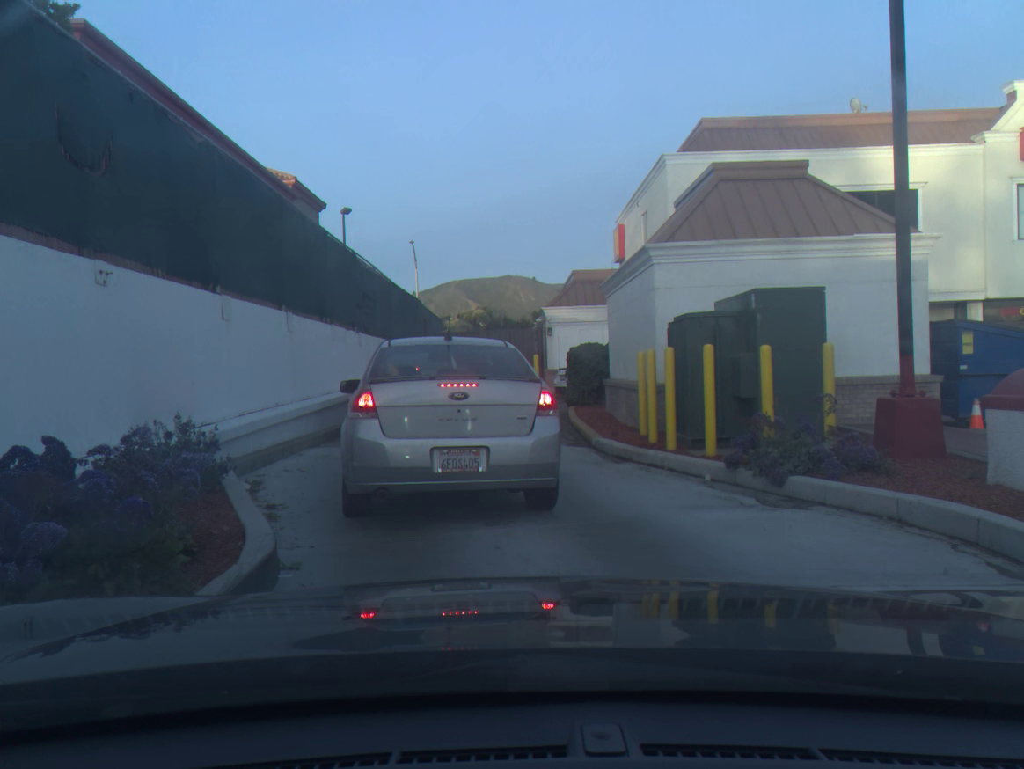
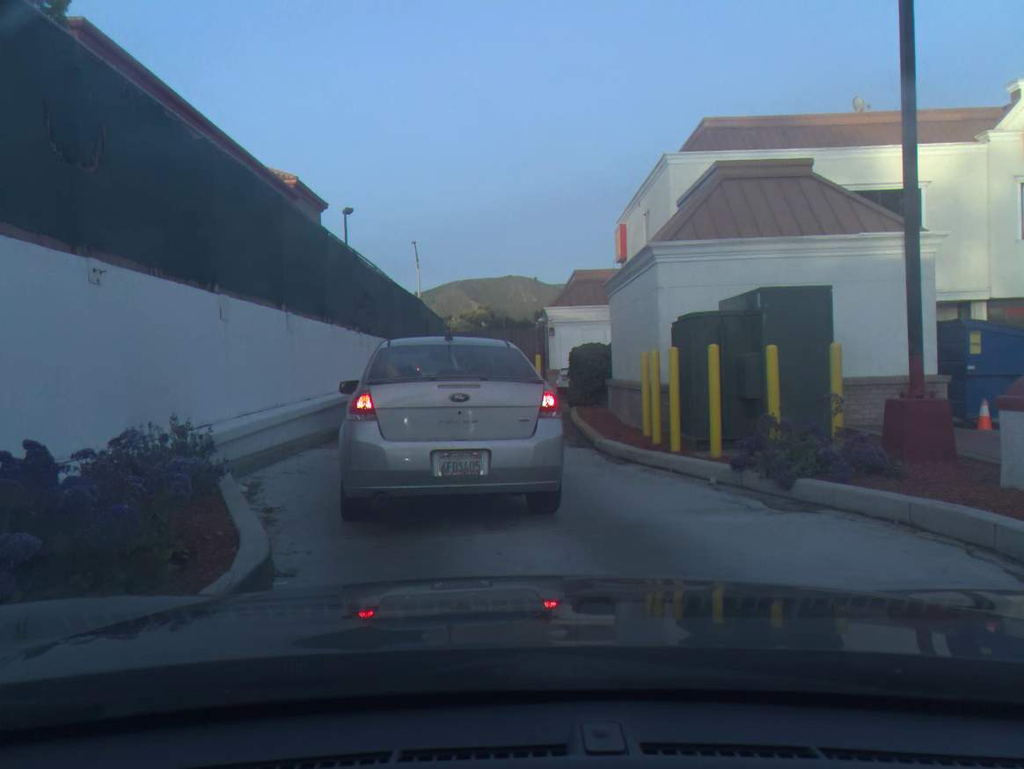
(0.0, +0.2) m; 0°
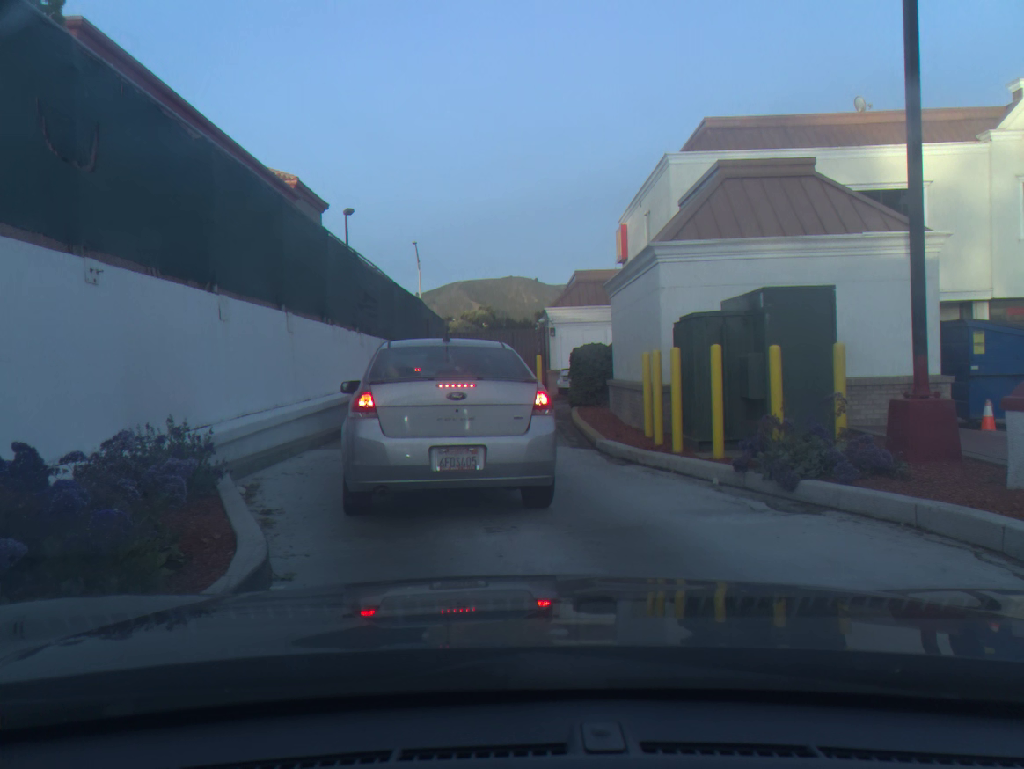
(0.0, +0.1) m; 0°
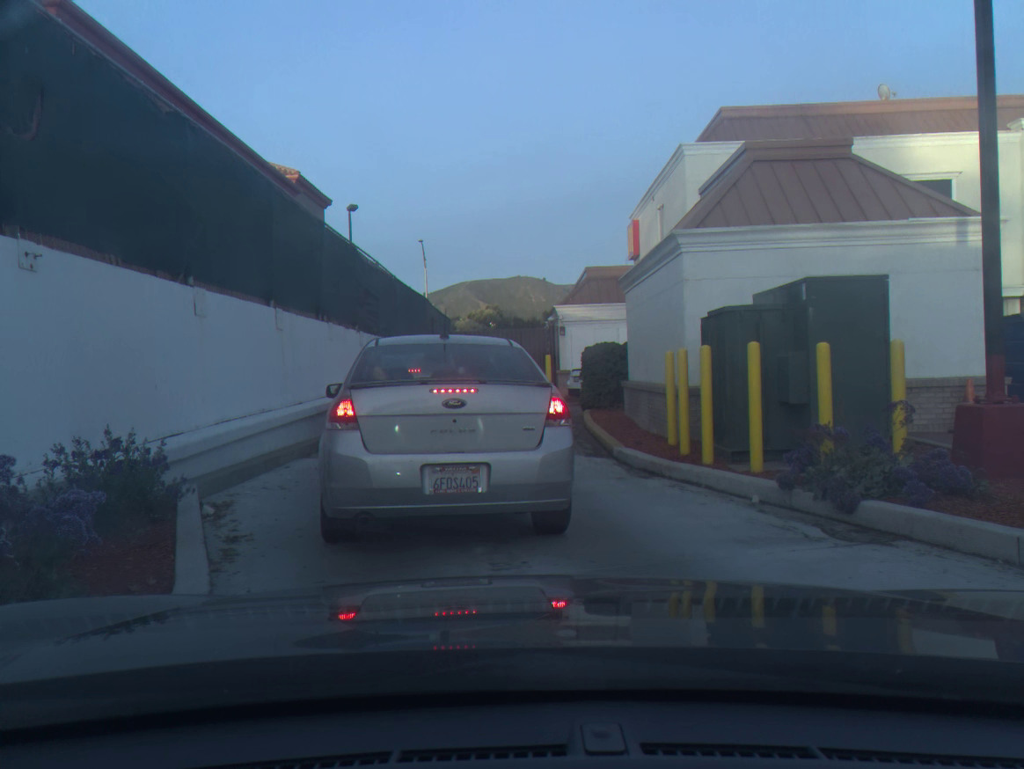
(-0.1, +1.0) m; -1°
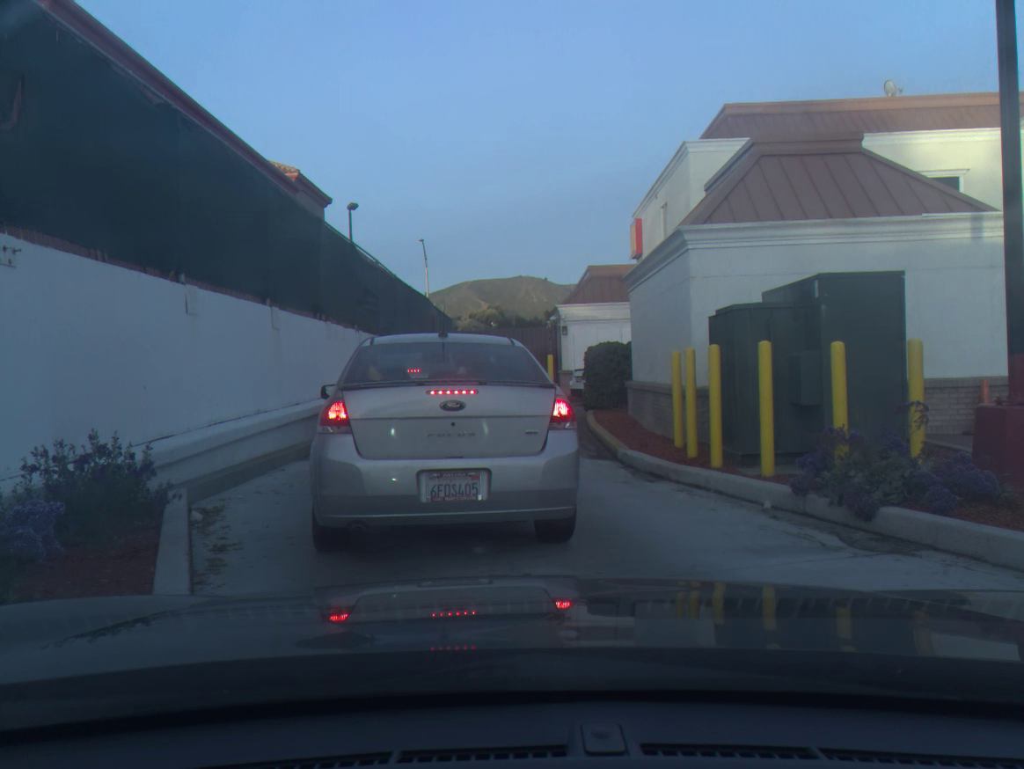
(0.0, +0.2) m; 0°
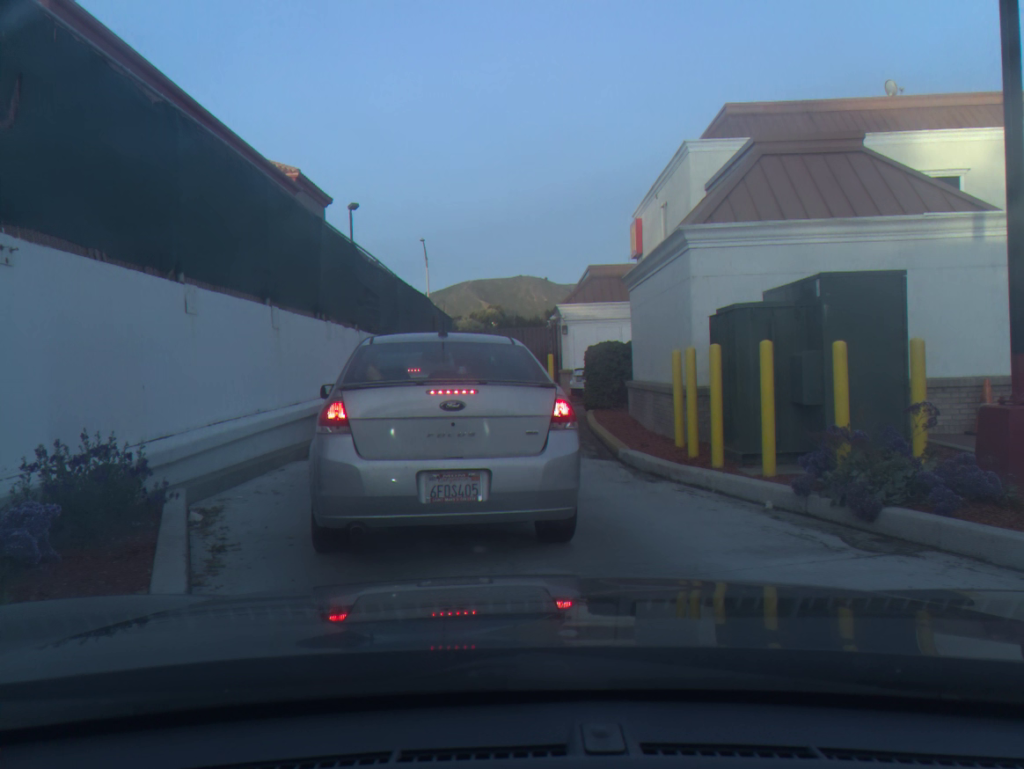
(0.0, 0.0) m; 0°
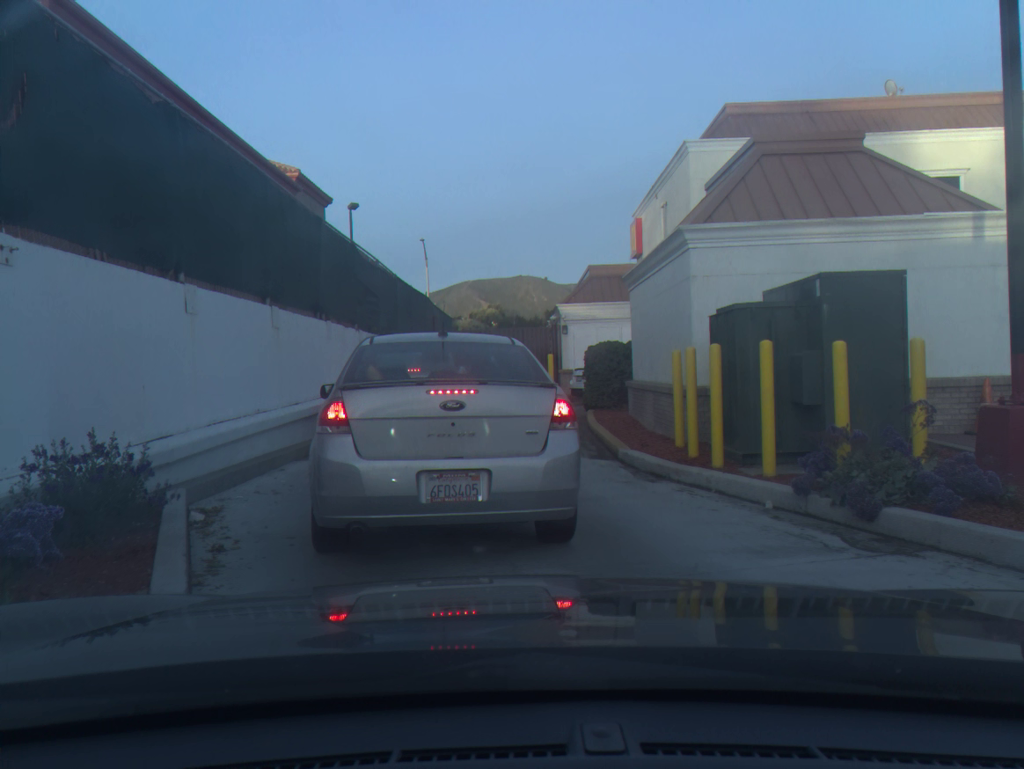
(0.0, 0.0) m; 0°
